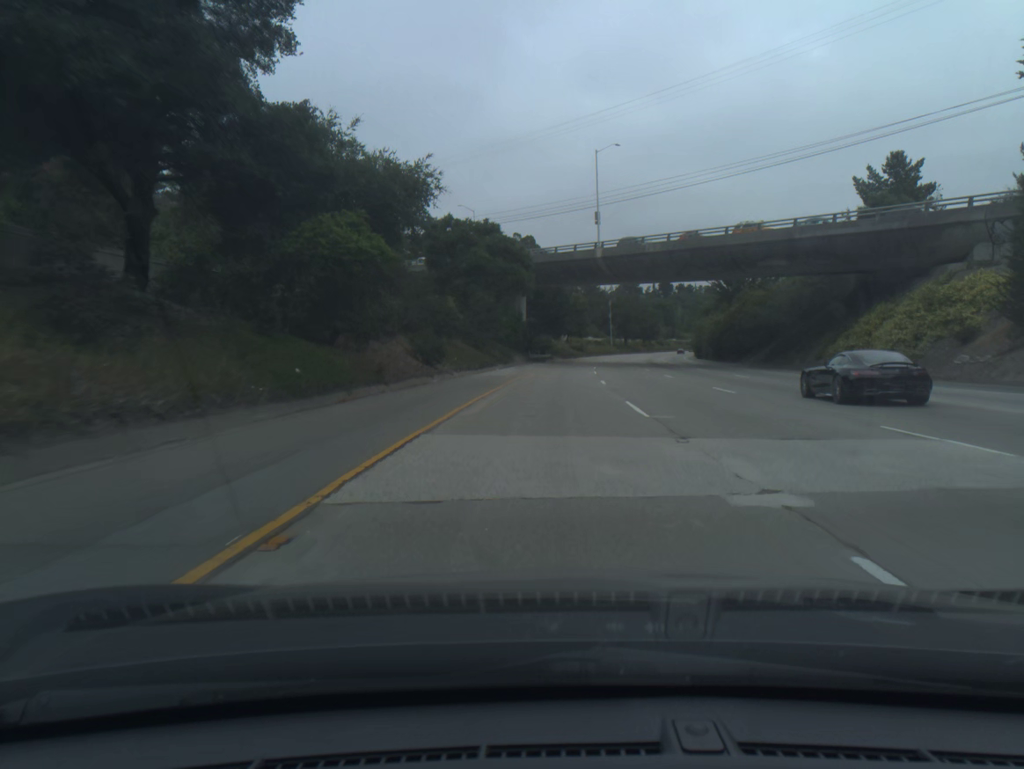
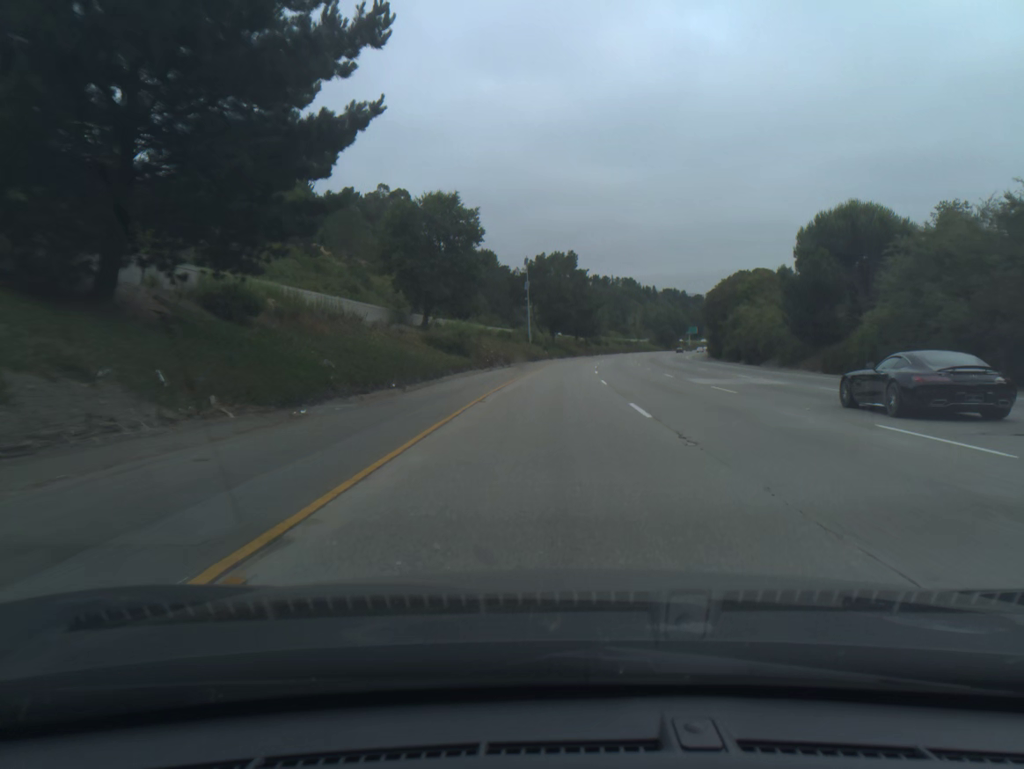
(+6.4, +103.0) m; +7°
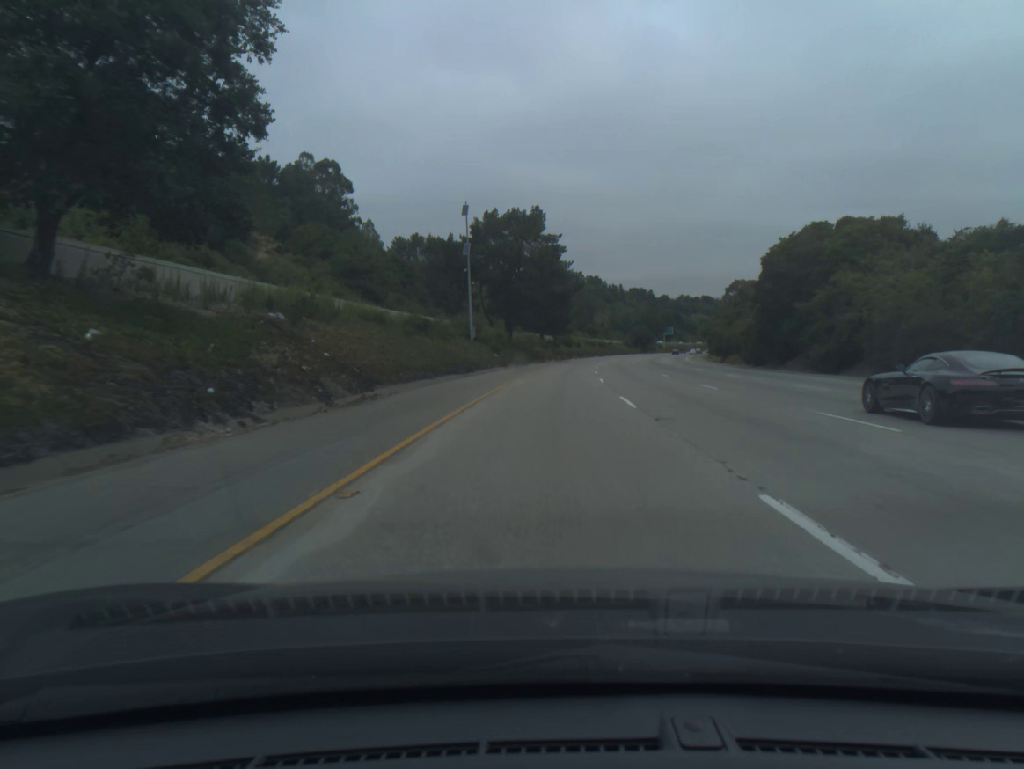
(+1.0, +41.3) m; +3°
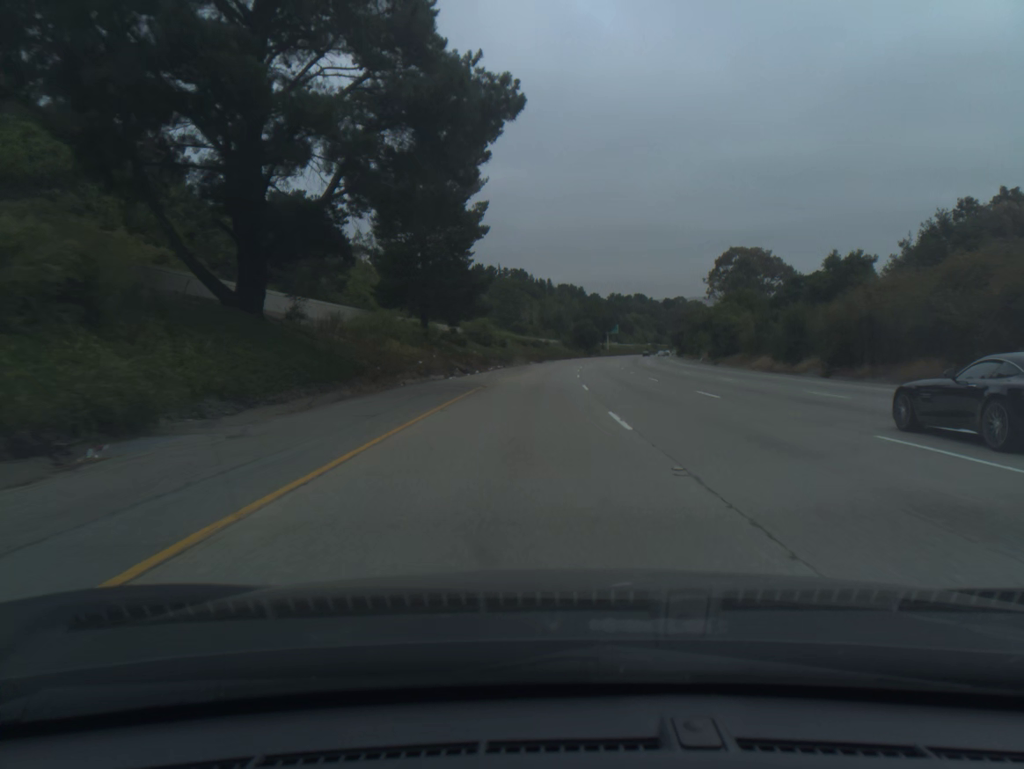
(+2.9, +62.9) m; +5°
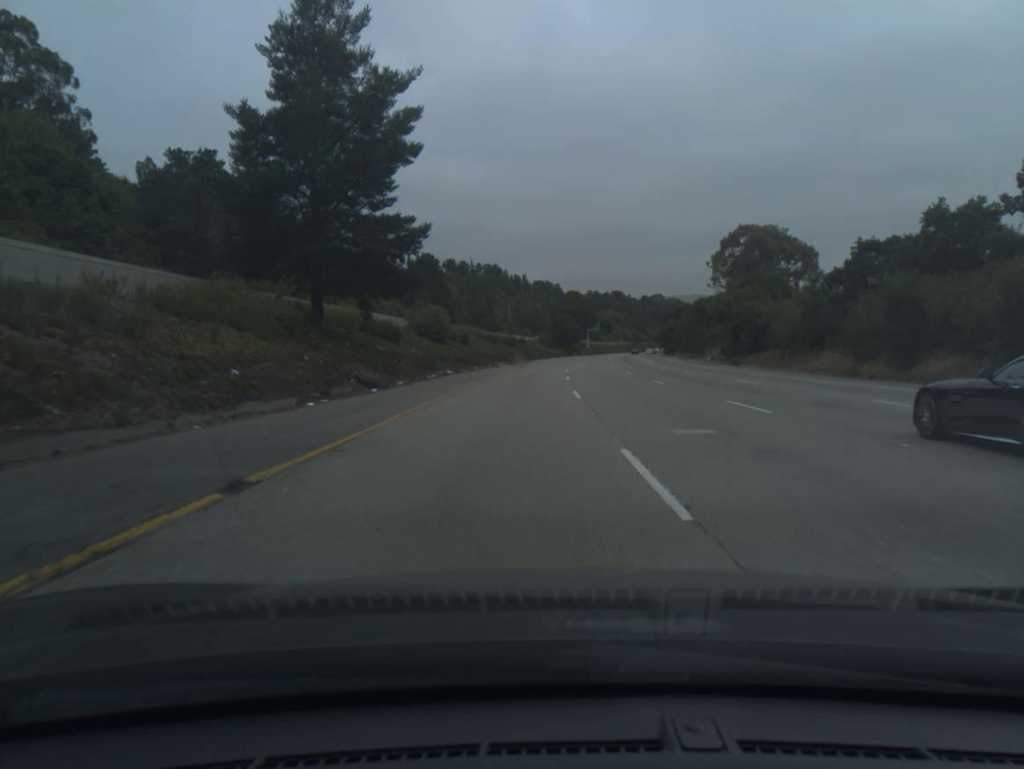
(+0.3, +21.5) m; +2°
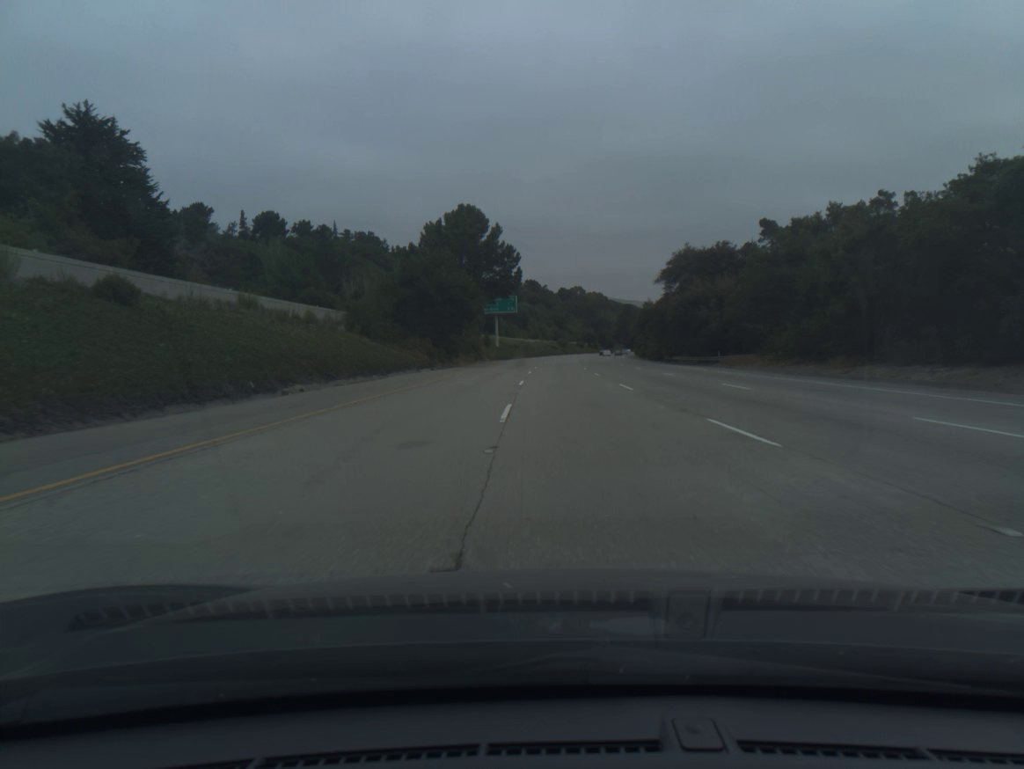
(+6.3, +108.5) m; +7°
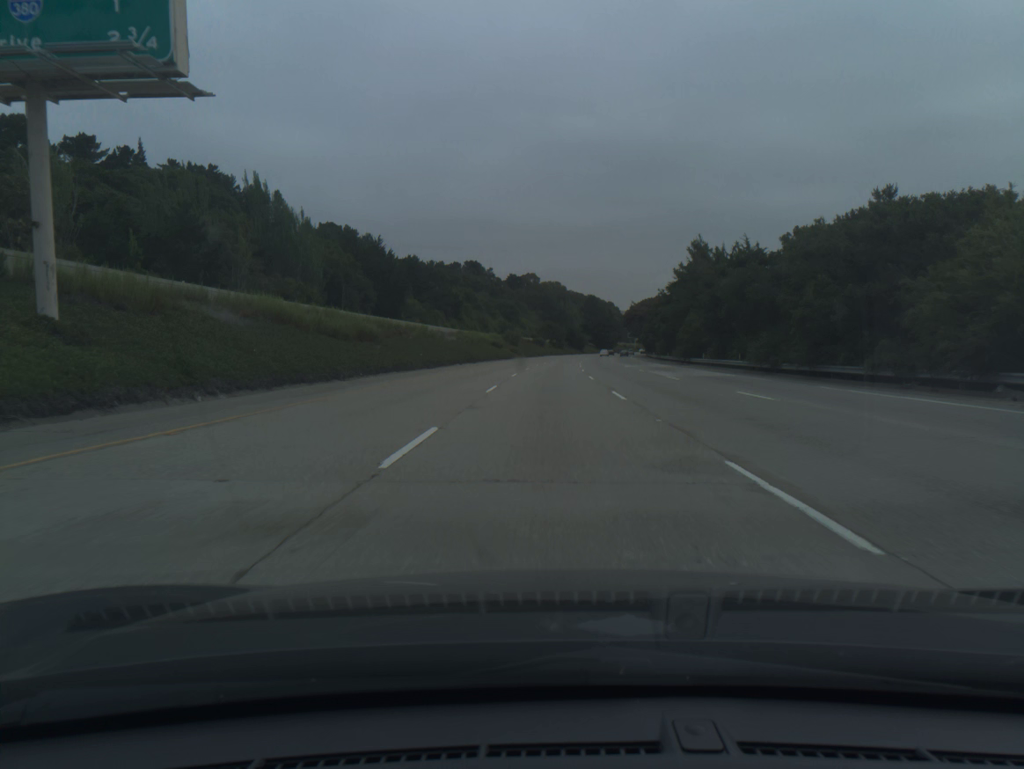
(+3.0, +108.4) m; +4°
